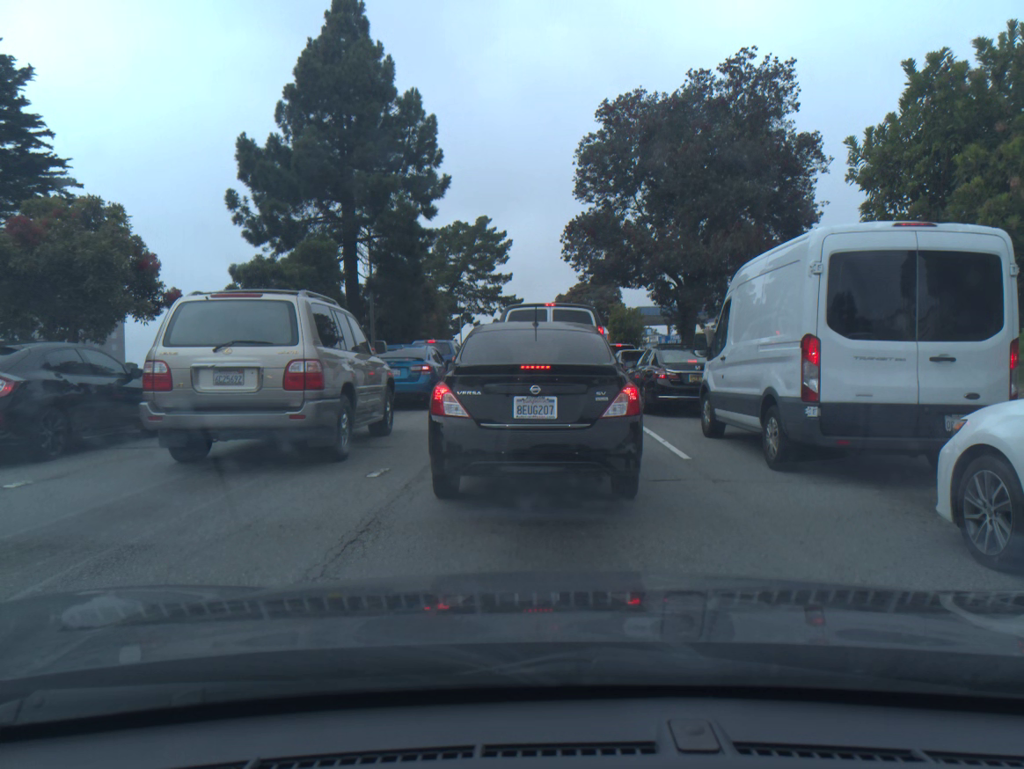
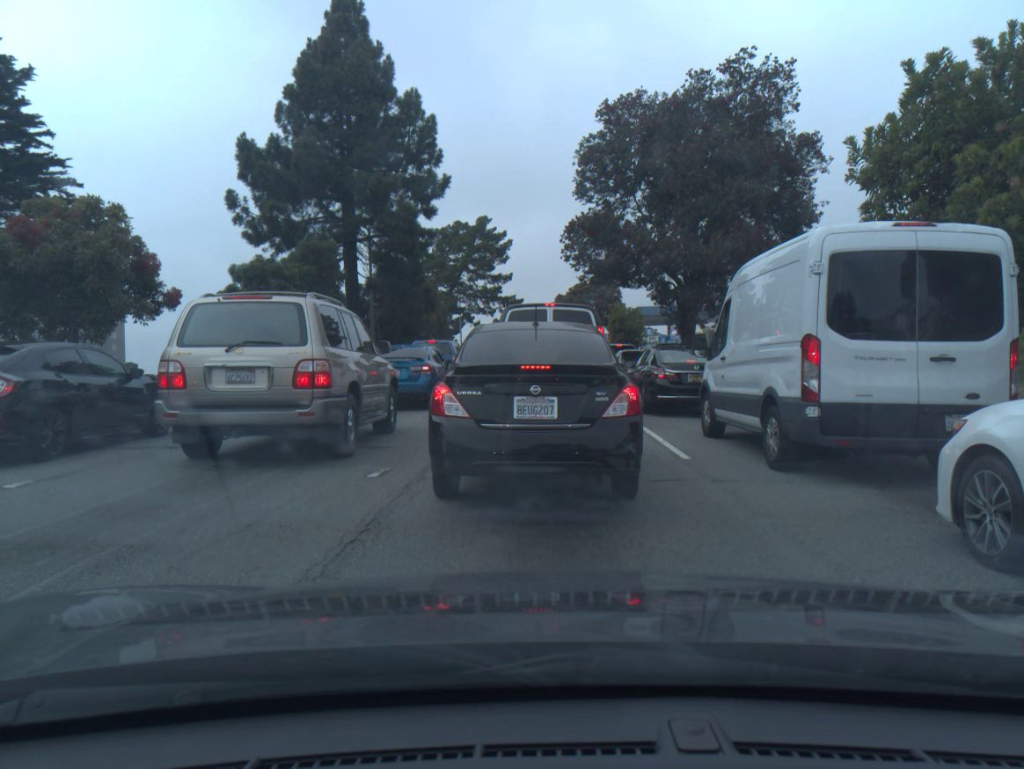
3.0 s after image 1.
(0.0, 0.0) m; 0°
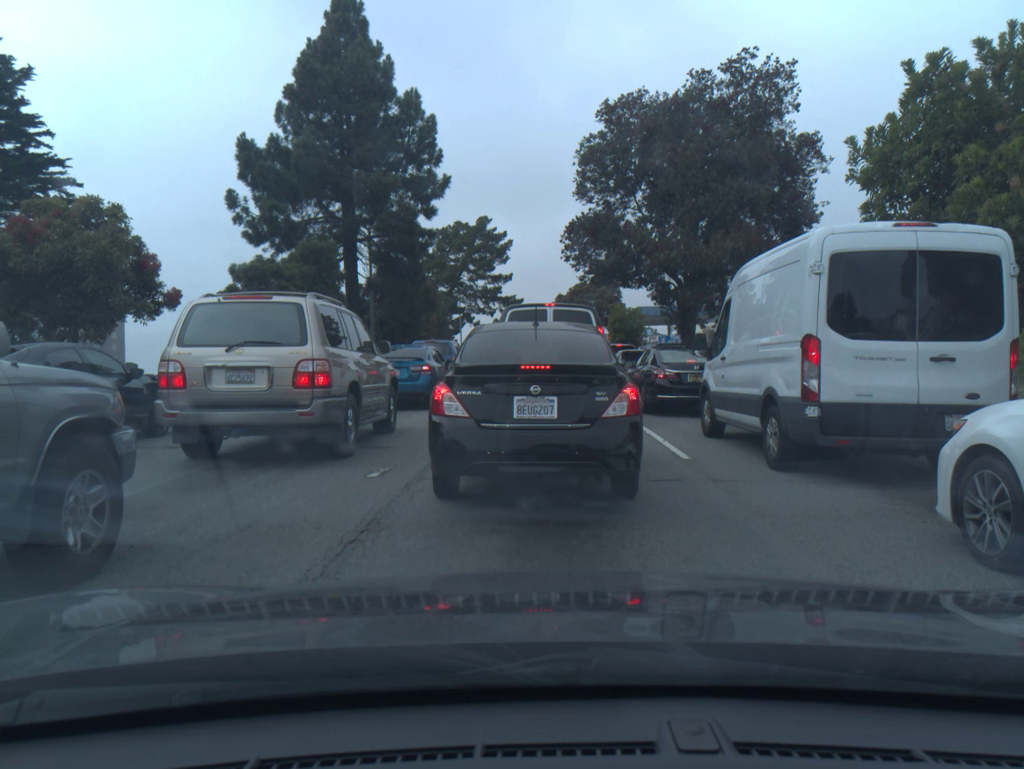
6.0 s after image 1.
(0.0, 0.0) m; 0°
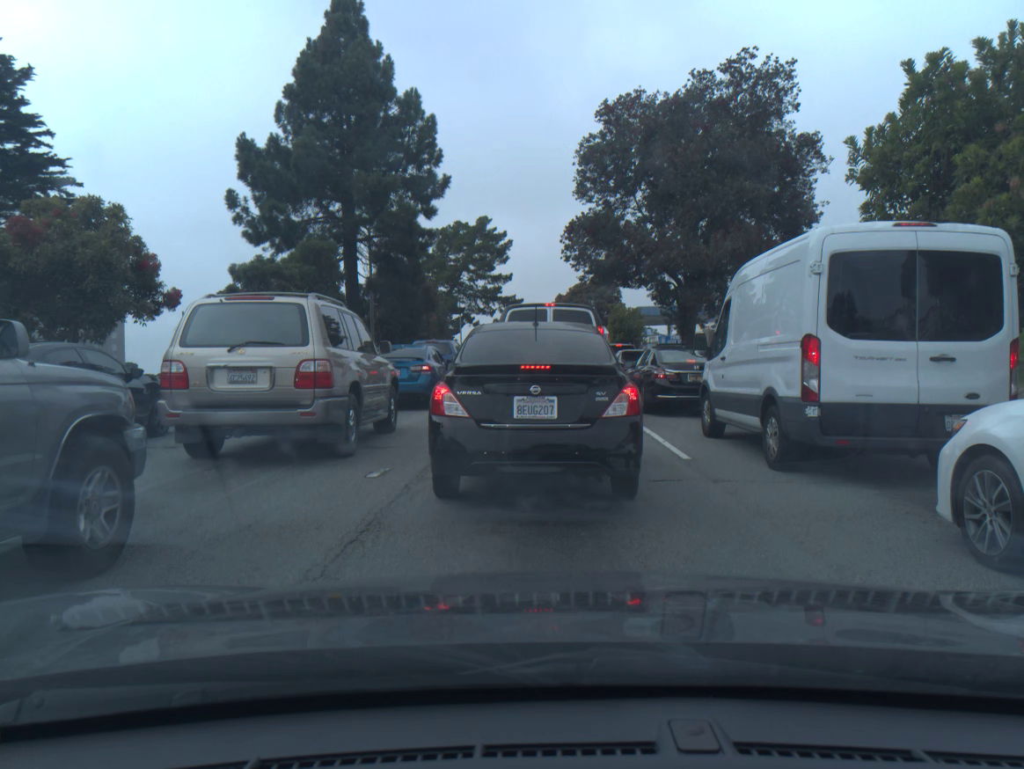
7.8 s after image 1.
(0.0, 0.0) m; 0°
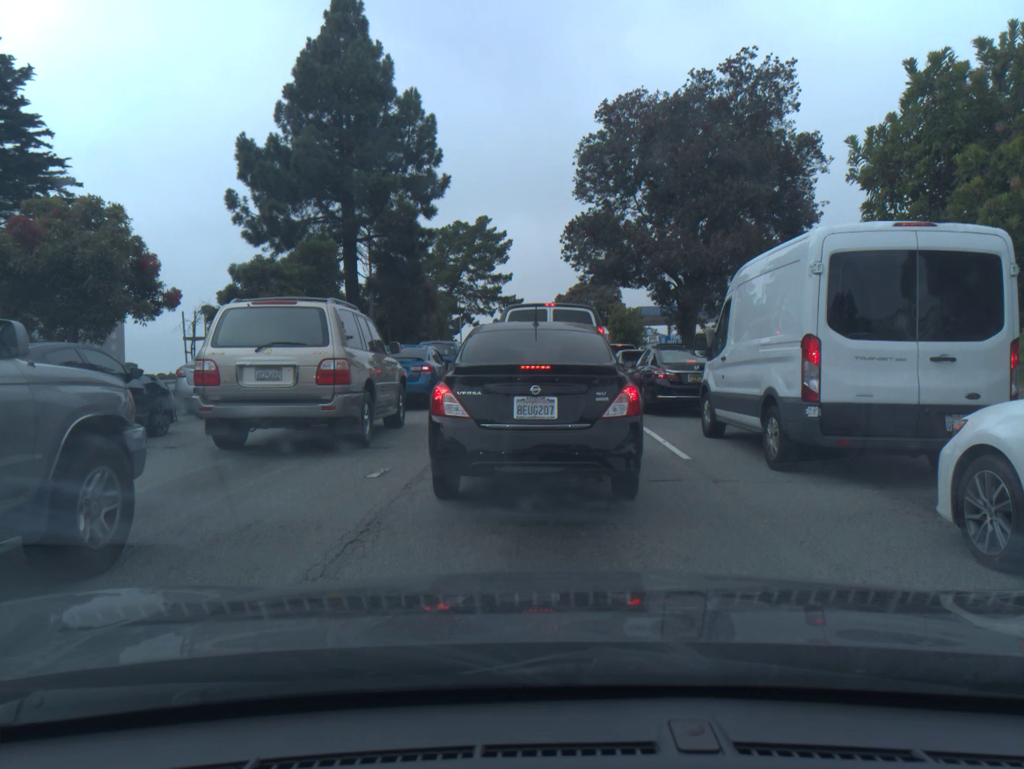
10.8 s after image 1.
(0.0, 0.0) m; 0°
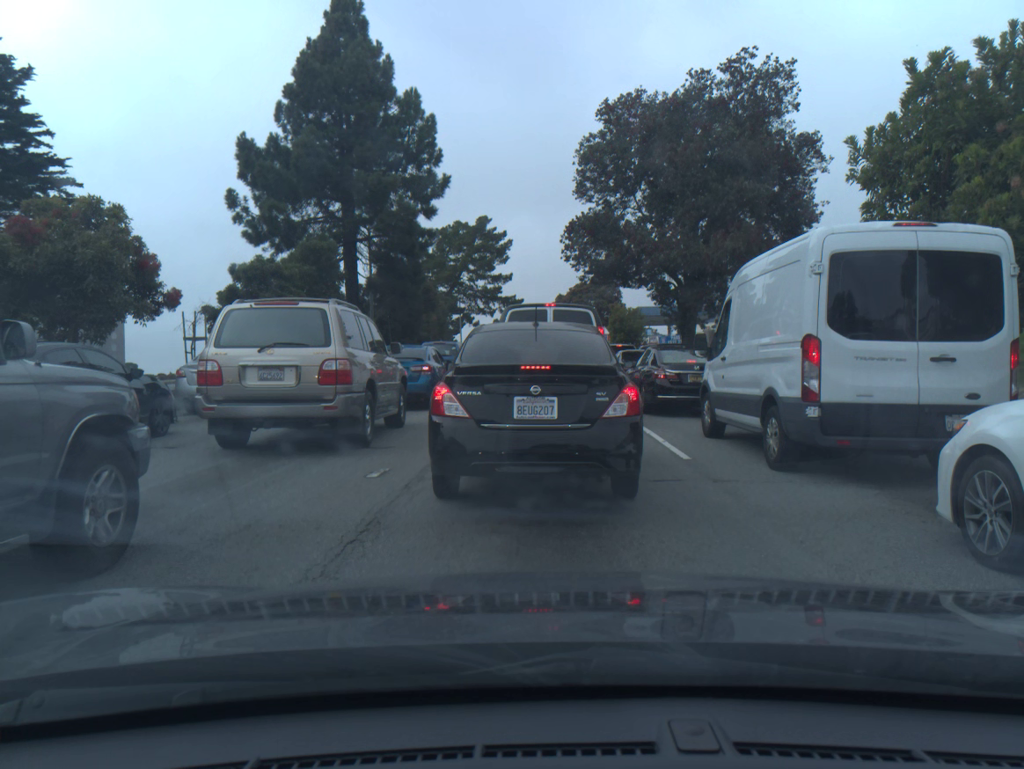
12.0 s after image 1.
(0.0, 0.0) m; 0°
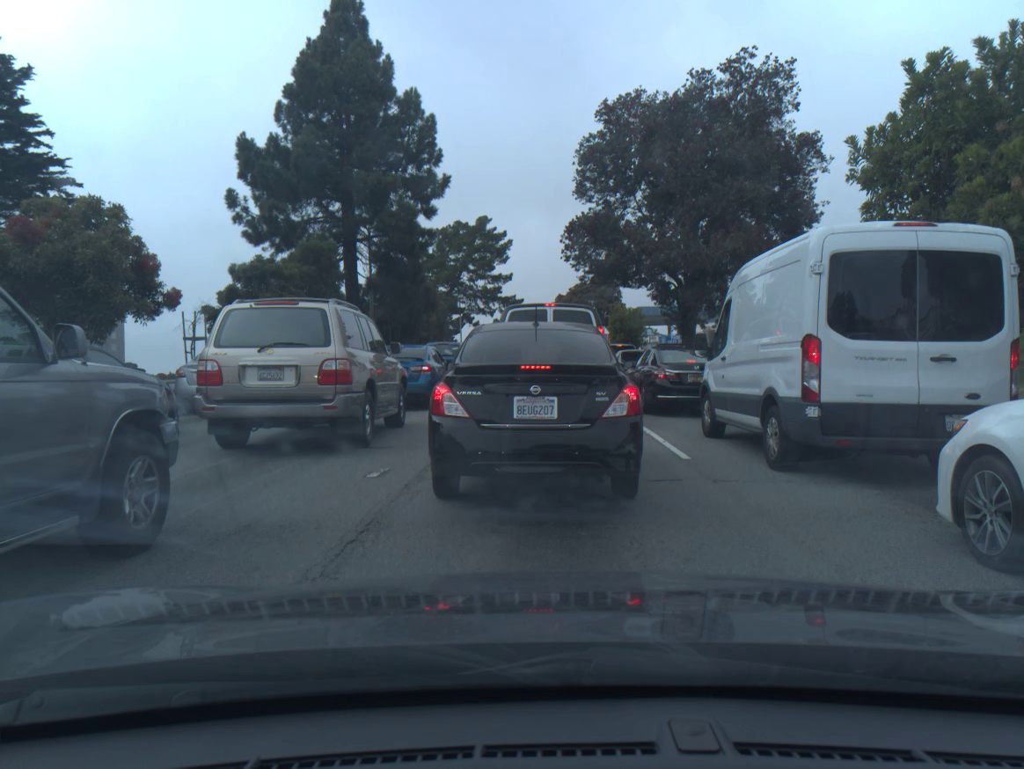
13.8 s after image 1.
(-0.1, 0.0) m; 0°
